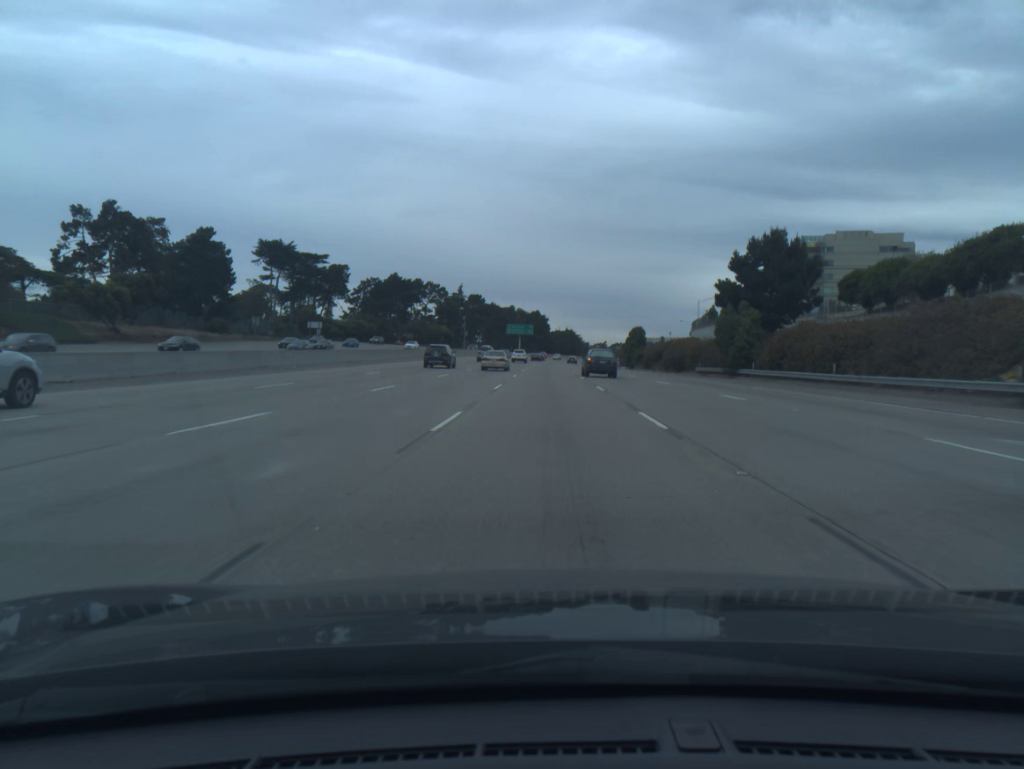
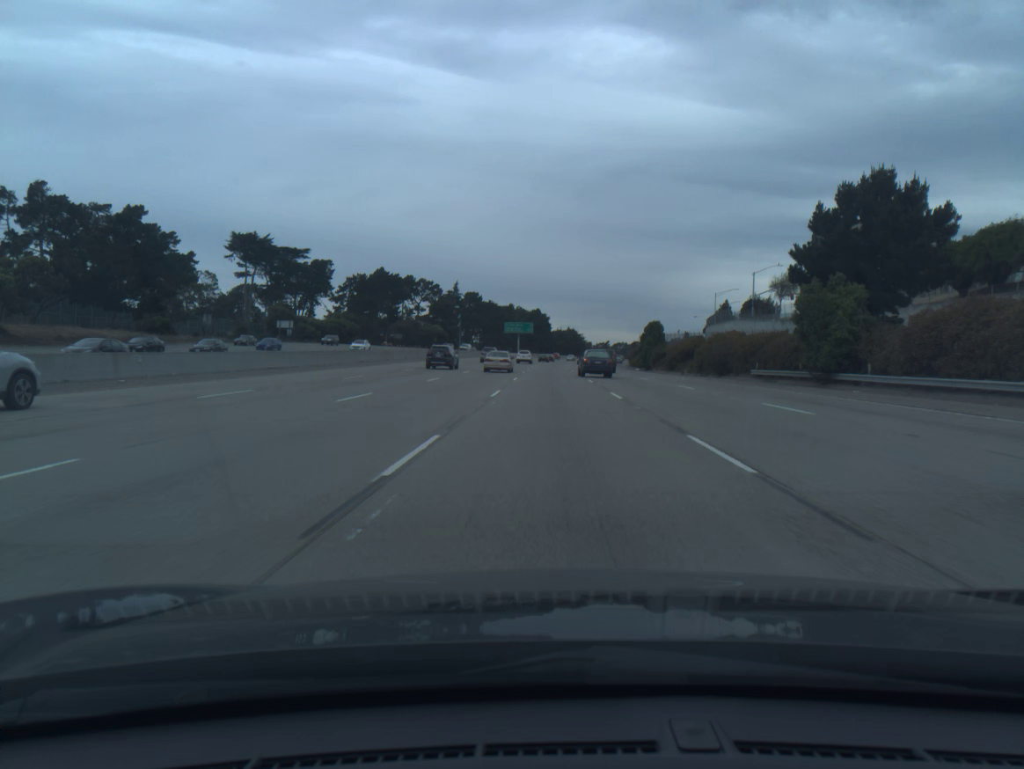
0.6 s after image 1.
(0.0, +19.0) m; 0°
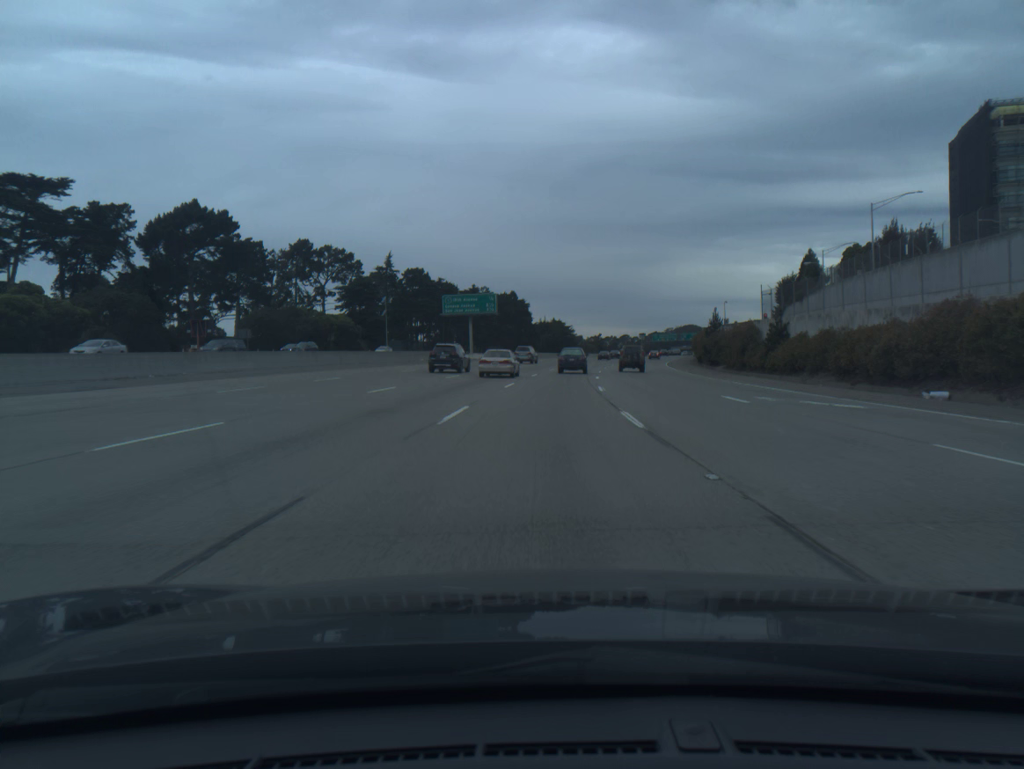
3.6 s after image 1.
(+1.0, +95.3) m; +1°
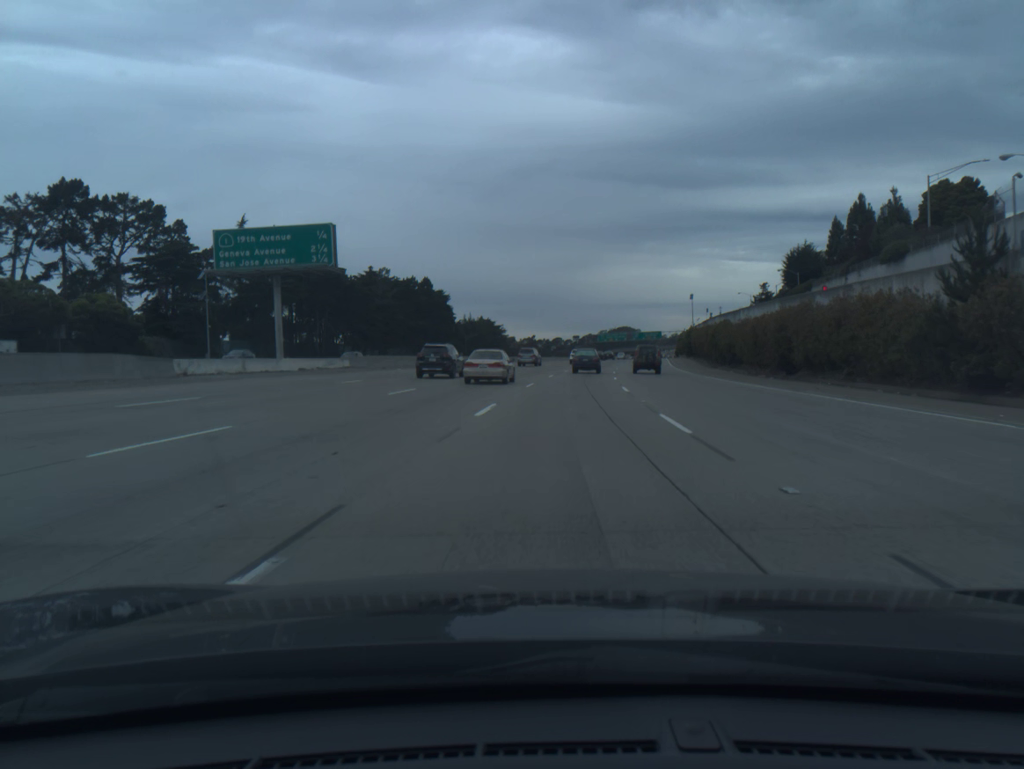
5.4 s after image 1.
(+2.0, +57.4) m; +5°
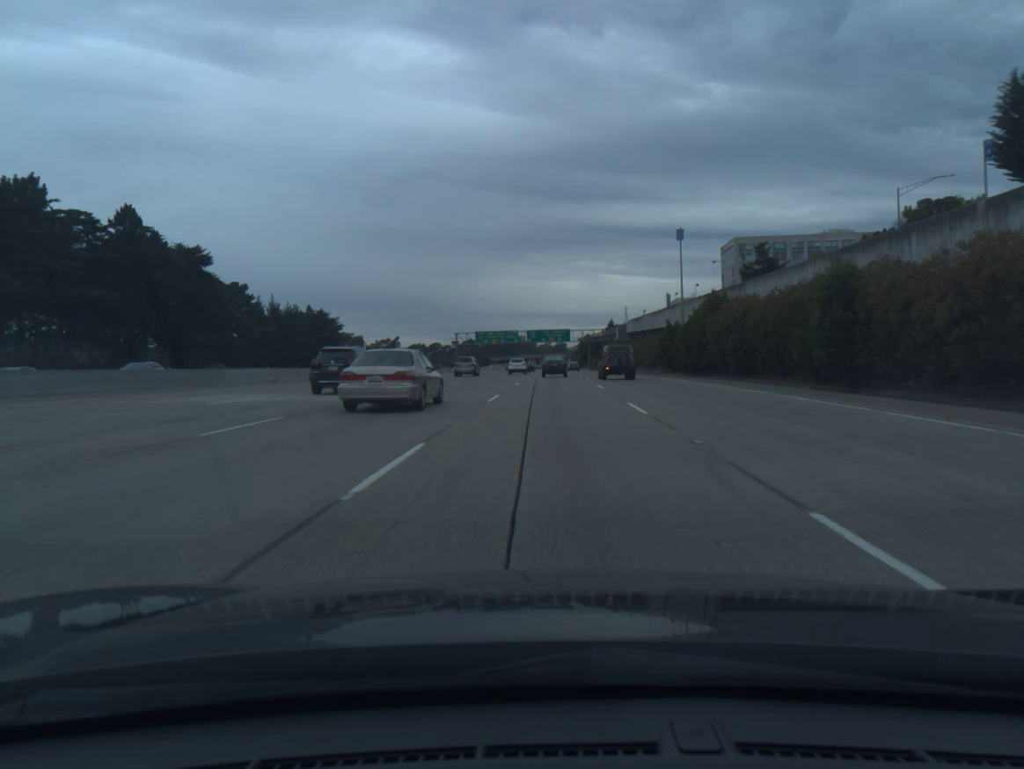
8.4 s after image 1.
(+8.2, +95.5) m; +9°
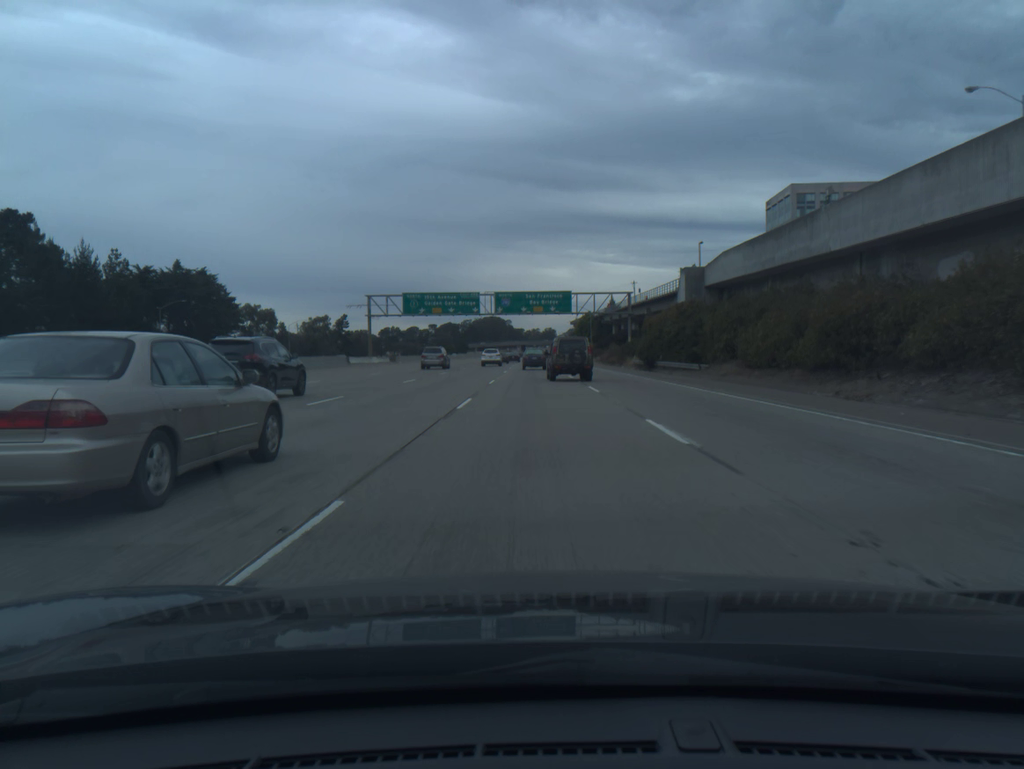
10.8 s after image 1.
(+1.3, +76.7) m; +1°
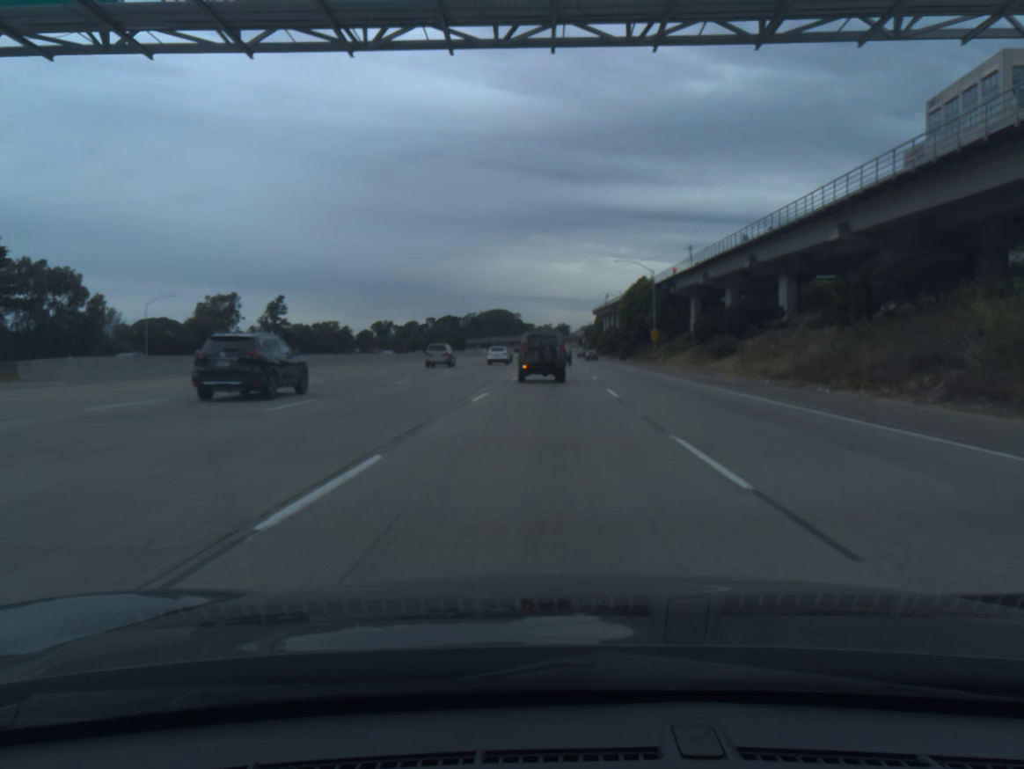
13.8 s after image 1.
(-1.2, +88.5) m; -1°
